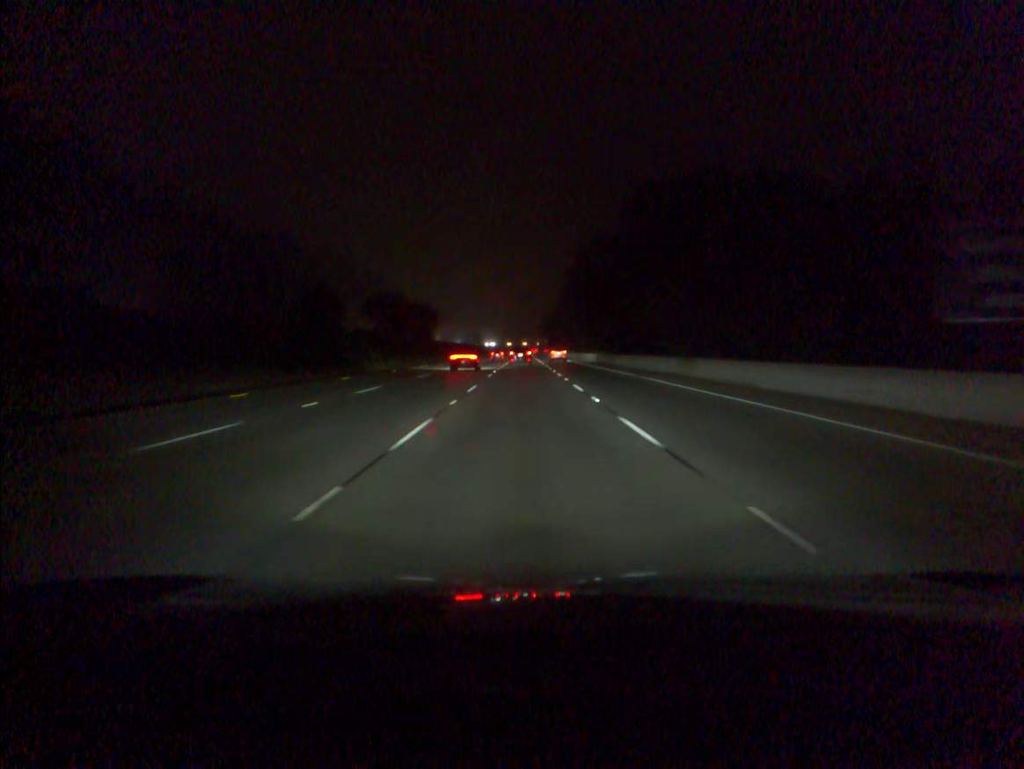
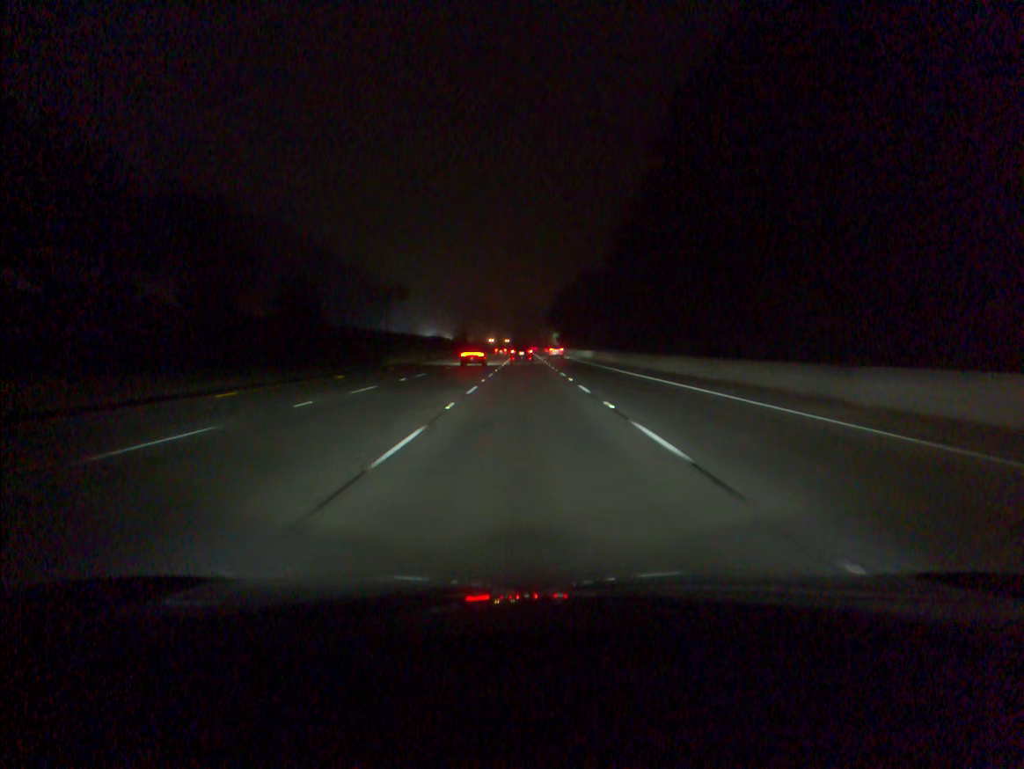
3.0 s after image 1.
(0.0, +89.0) m; 0°
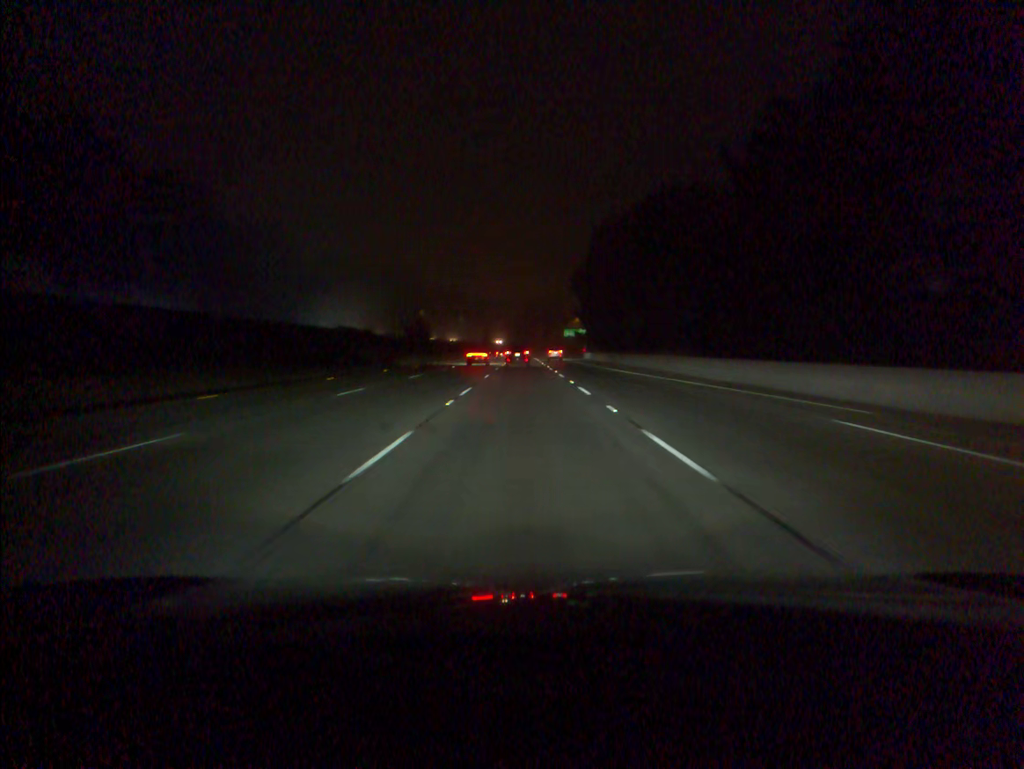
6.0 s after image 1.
(+0.2, +88.8) m; 0°
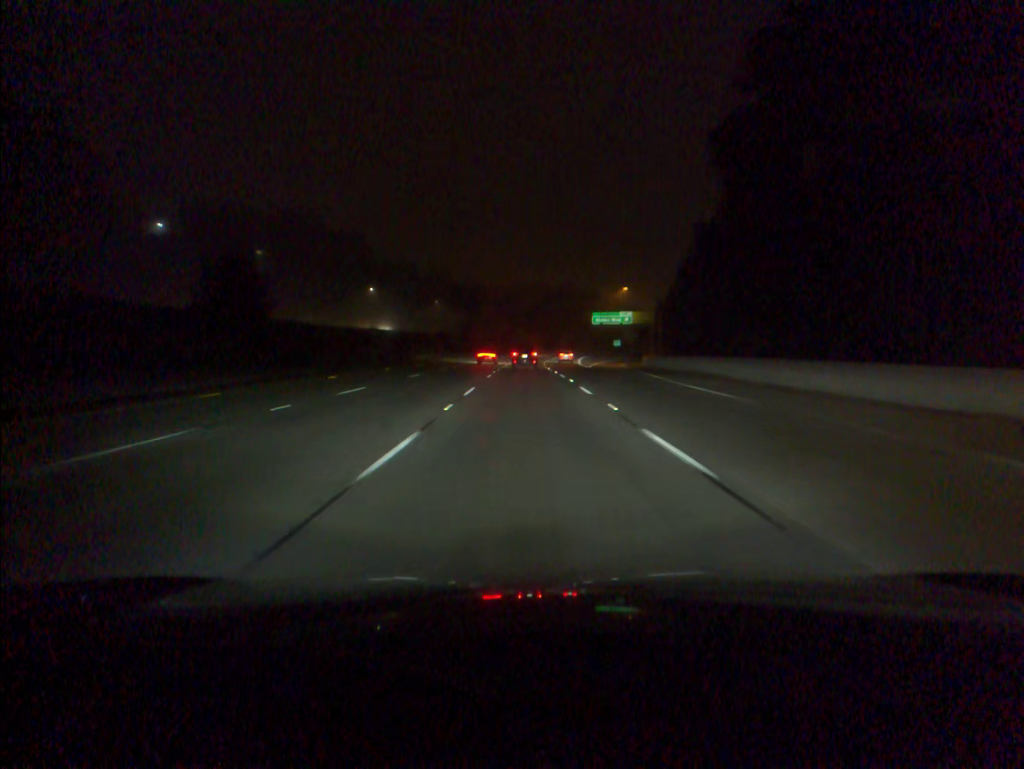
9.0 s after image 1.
(-0.1, +87.5) m; 0°
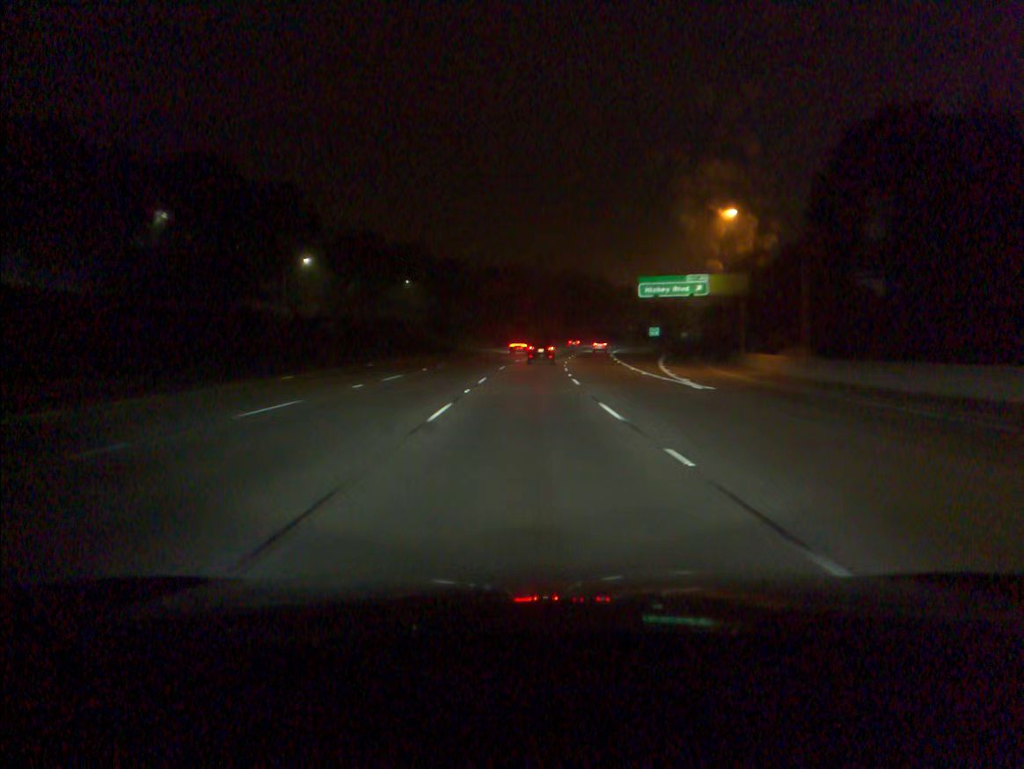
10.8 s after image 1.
(+0.1, +51.9) m; 0°
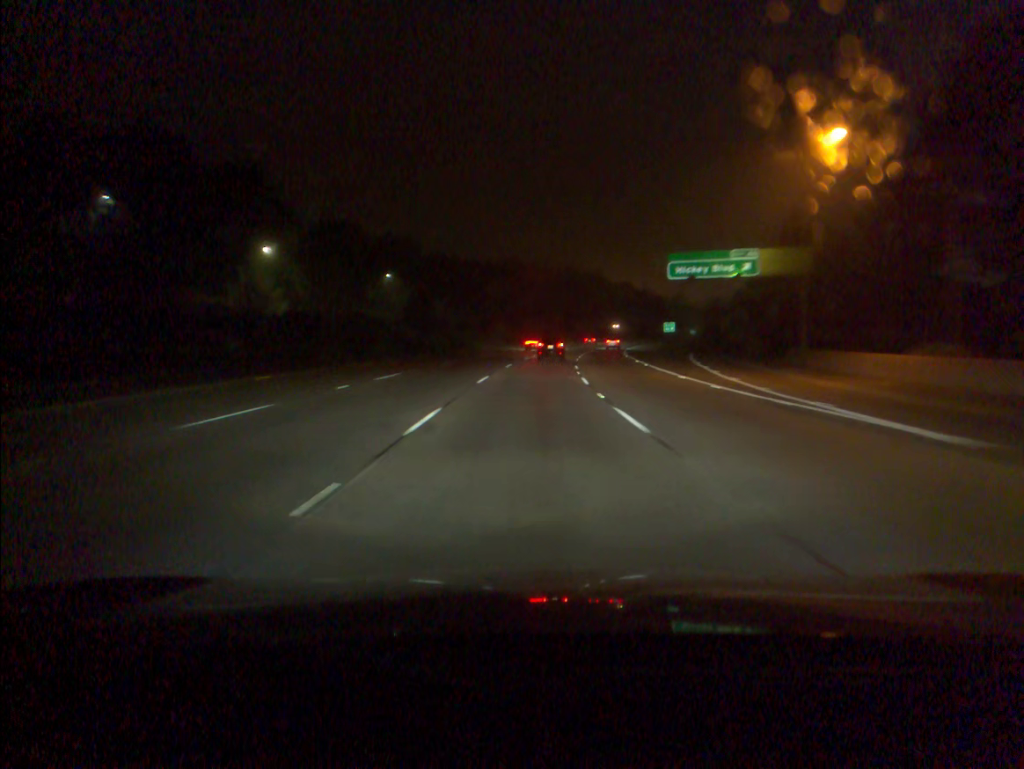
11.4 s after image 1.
(0.0, +17.2) m; 0°
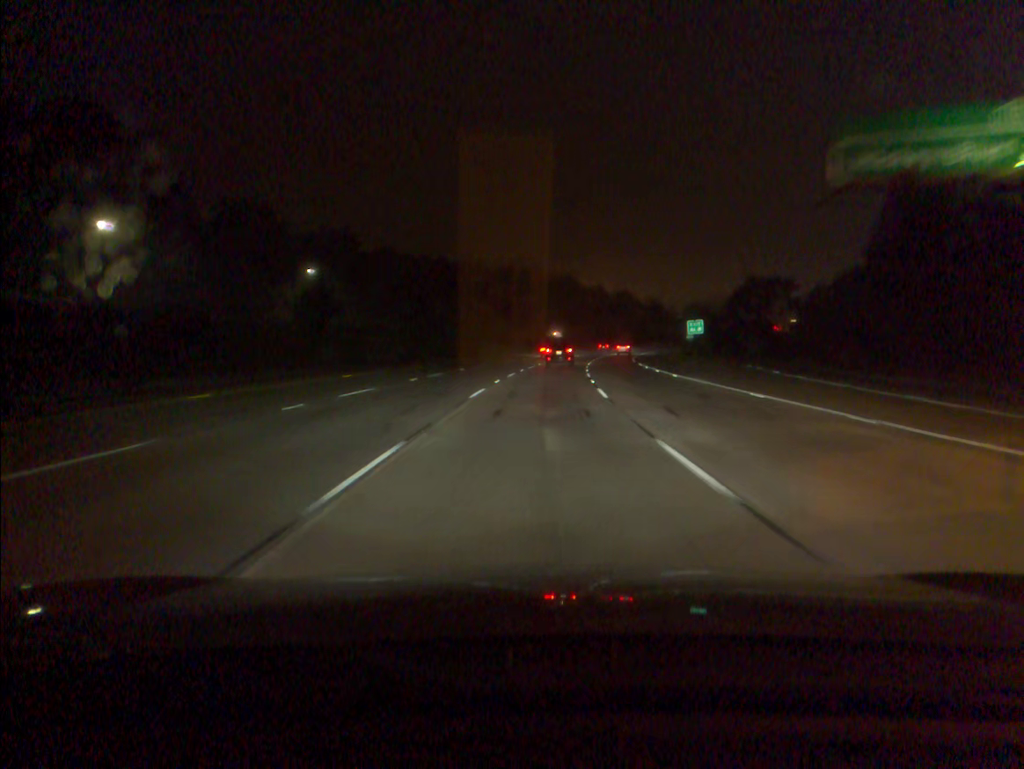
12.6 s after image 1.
(+0.6, +34.2) m; +2°
